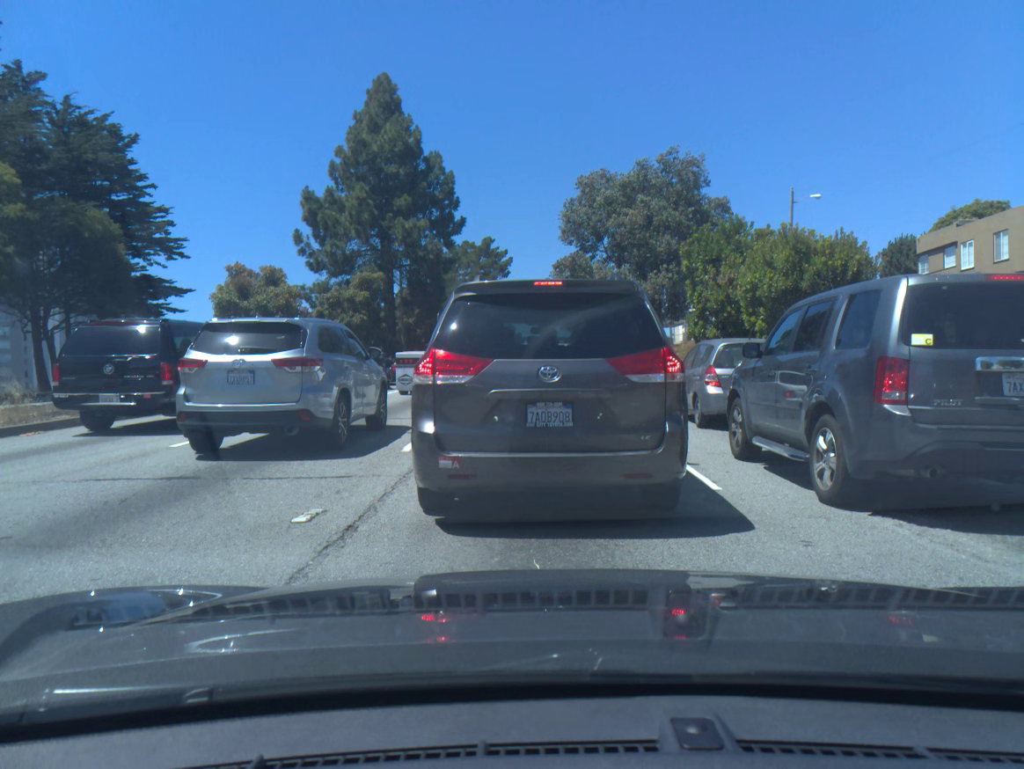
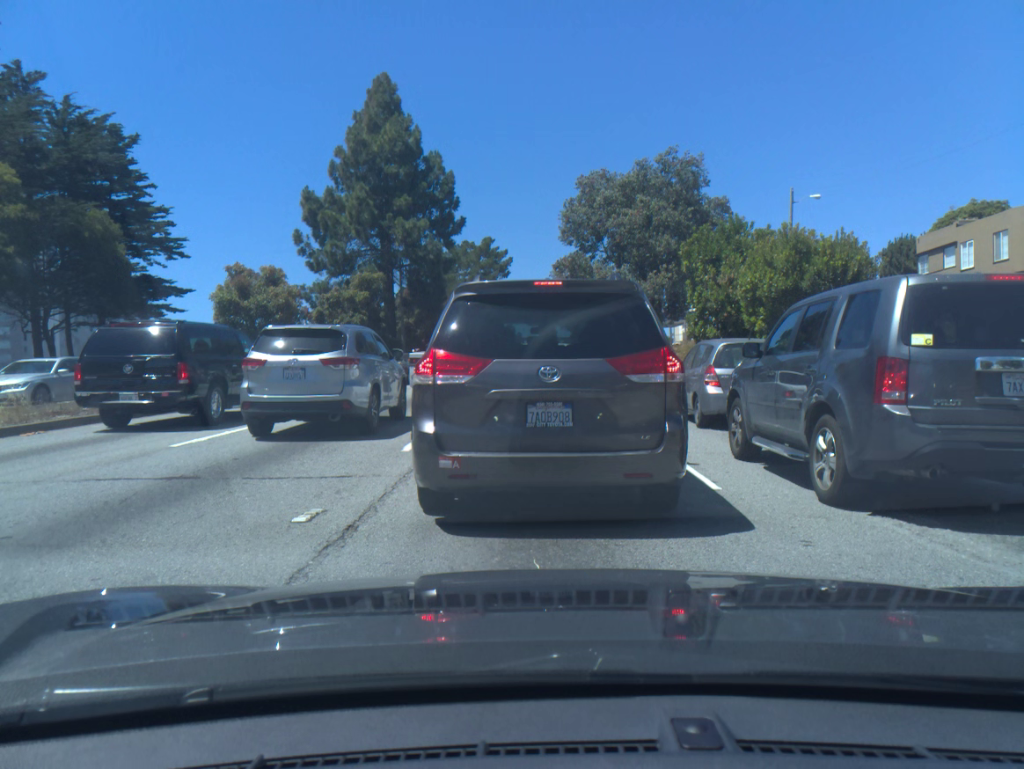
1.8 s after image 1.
(+0.1, 0.0) m; 0°
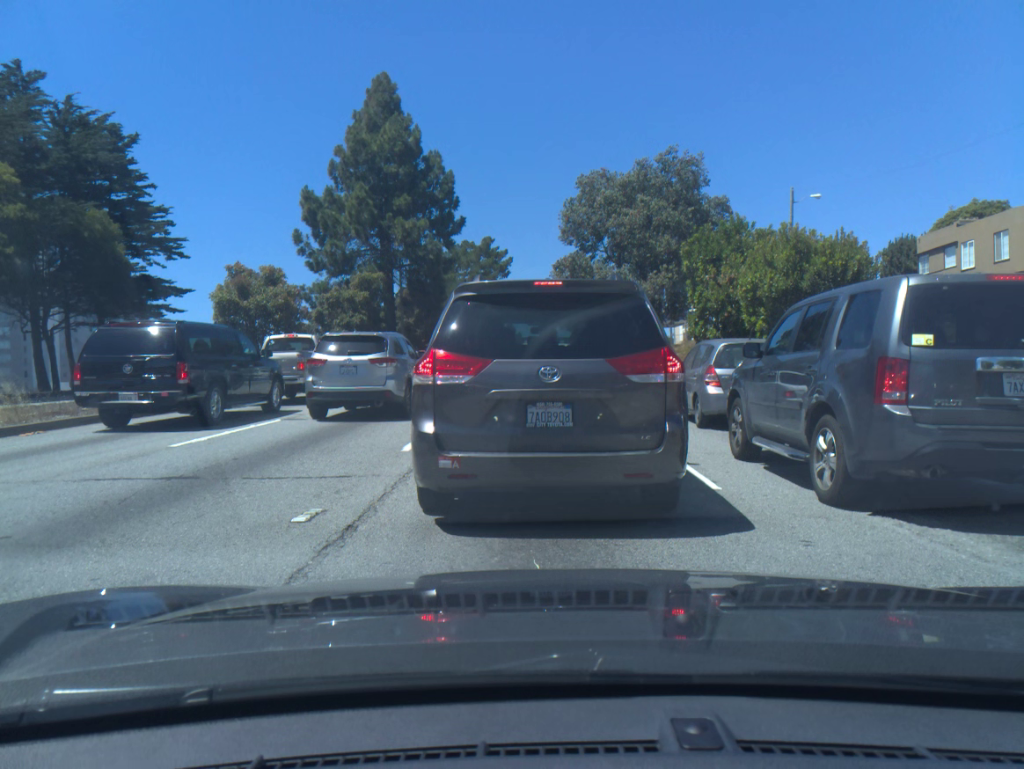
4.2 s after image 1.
(0.0, 0.0) m; 0°
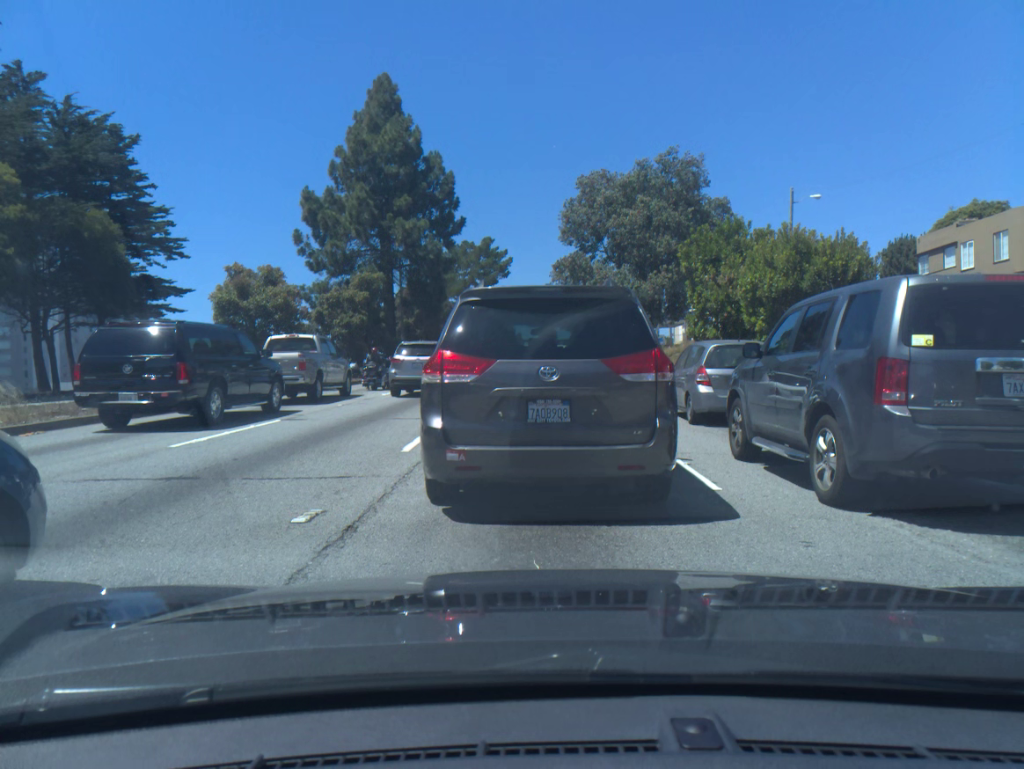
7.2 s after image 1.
(-0.1, 0.0) m; 0°
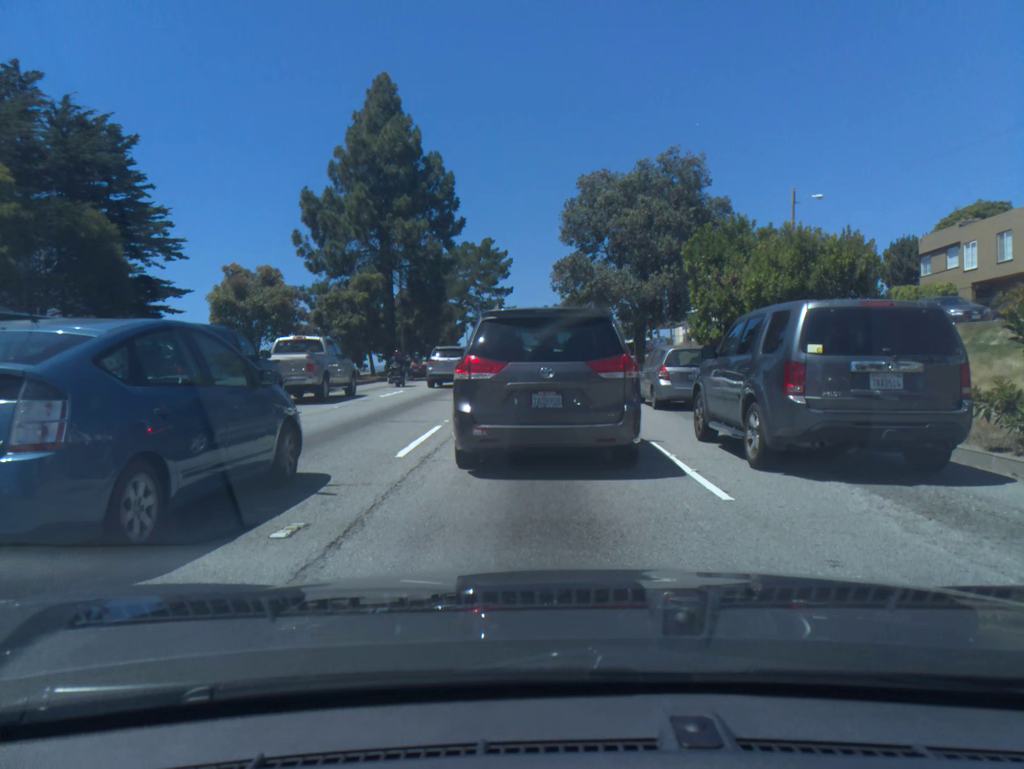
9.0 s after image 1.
(0.0, +0.4) m; 0°
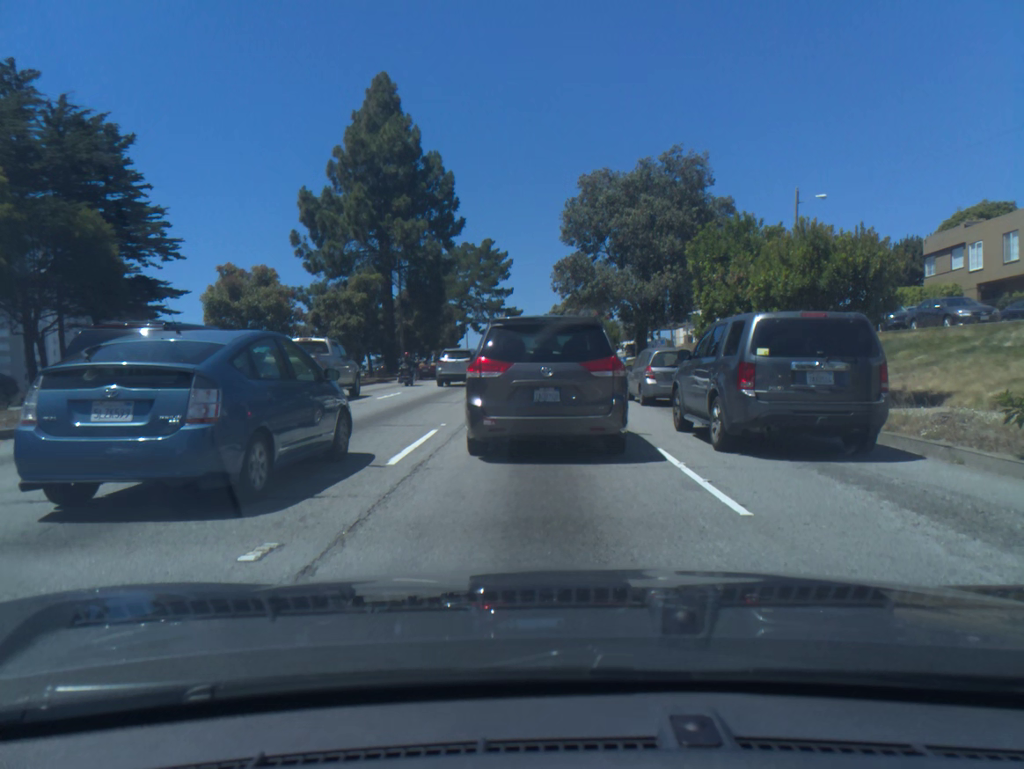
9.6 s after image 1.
(0.0, +0.6) m; 0°
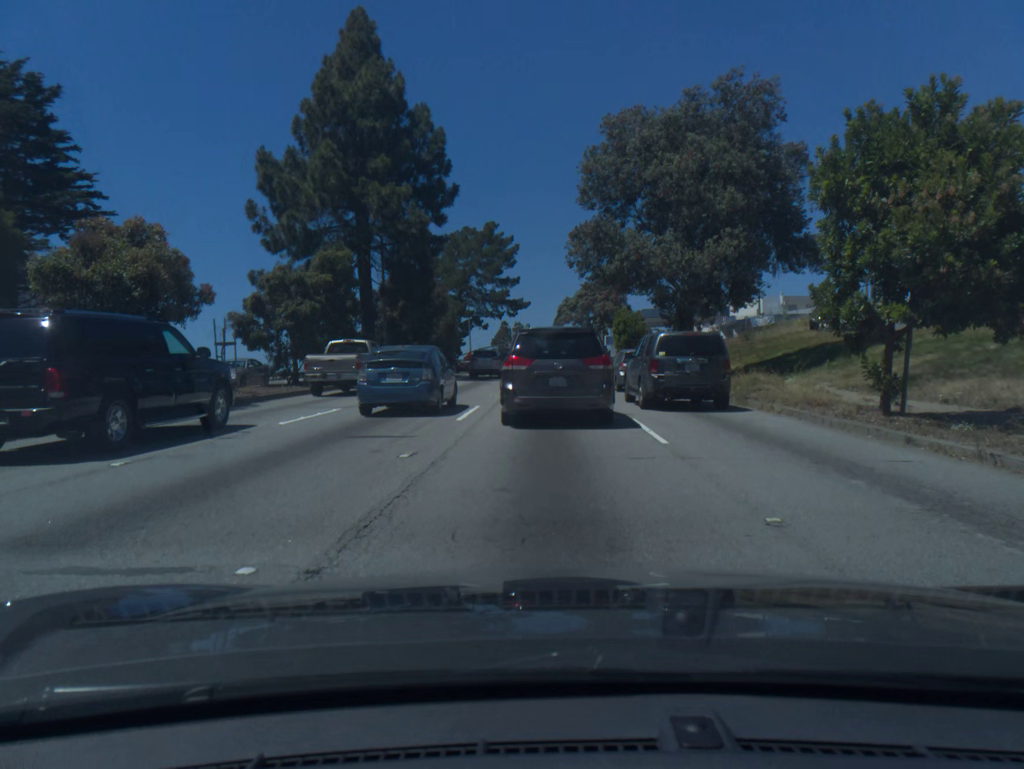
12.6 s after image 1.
(0.0, +9.8) m; -1°
